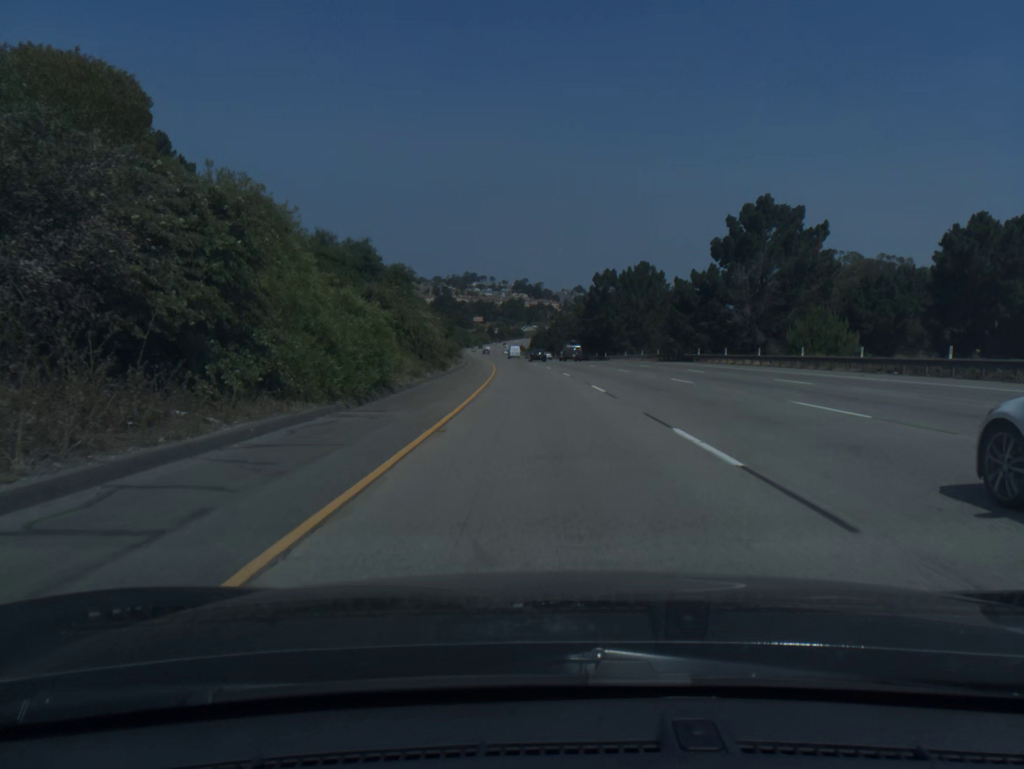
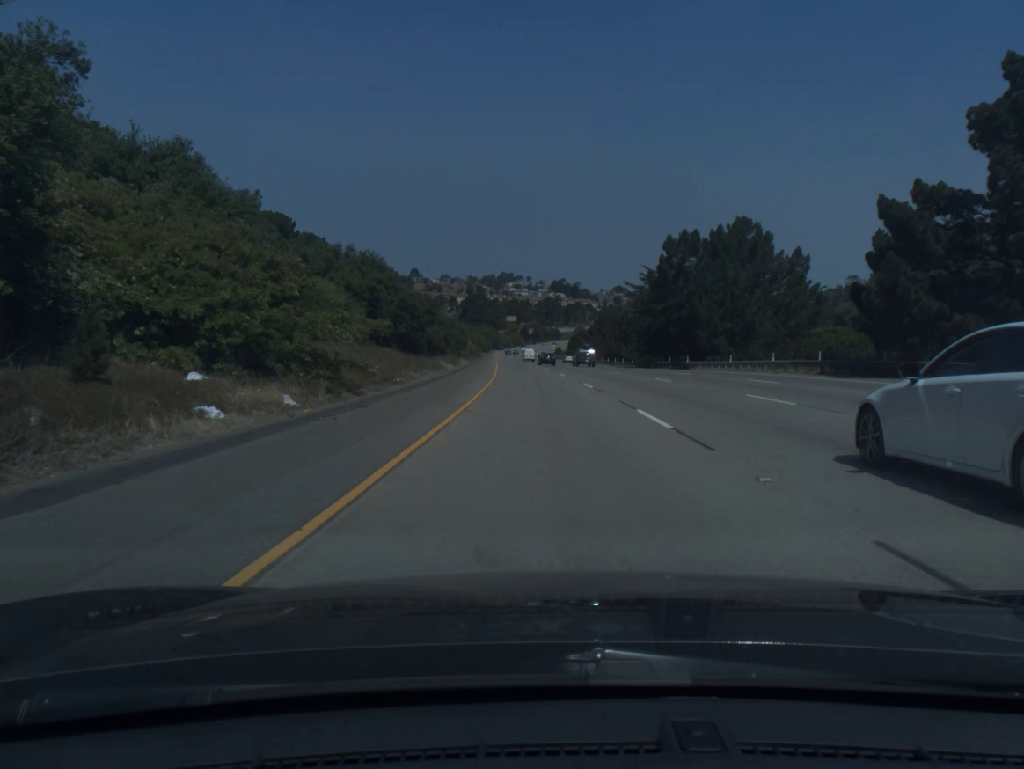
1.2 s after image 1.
(-0.9, +39.5) m; -3°
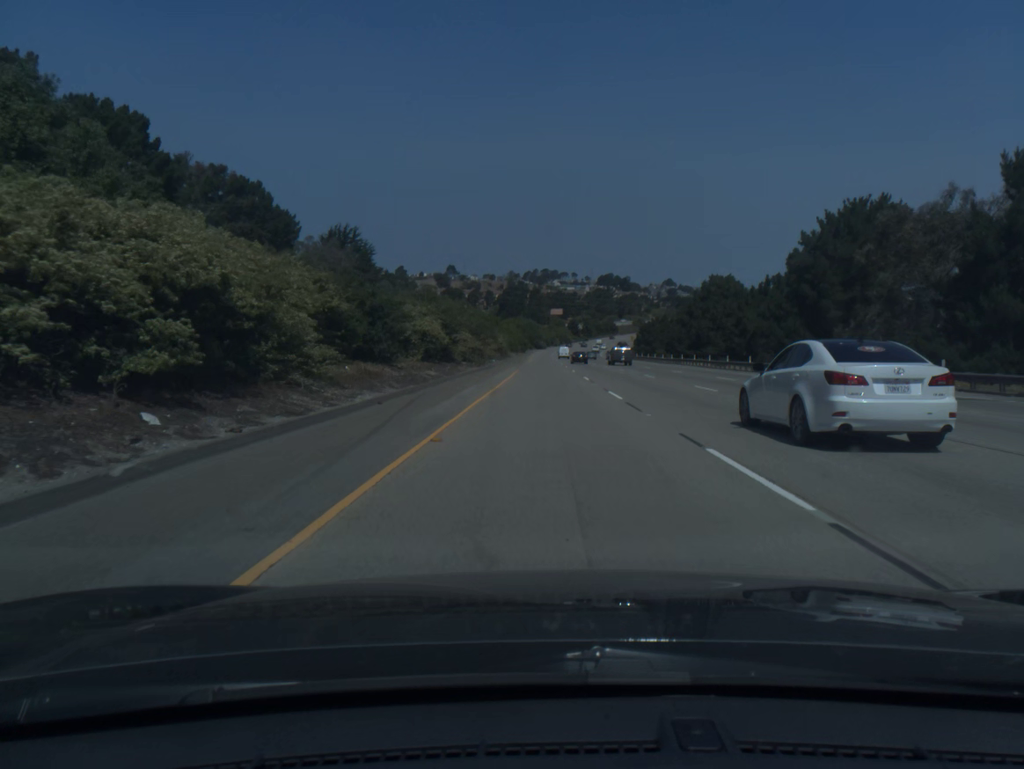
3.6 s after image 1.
(-3.0, +78.9) m; -3°
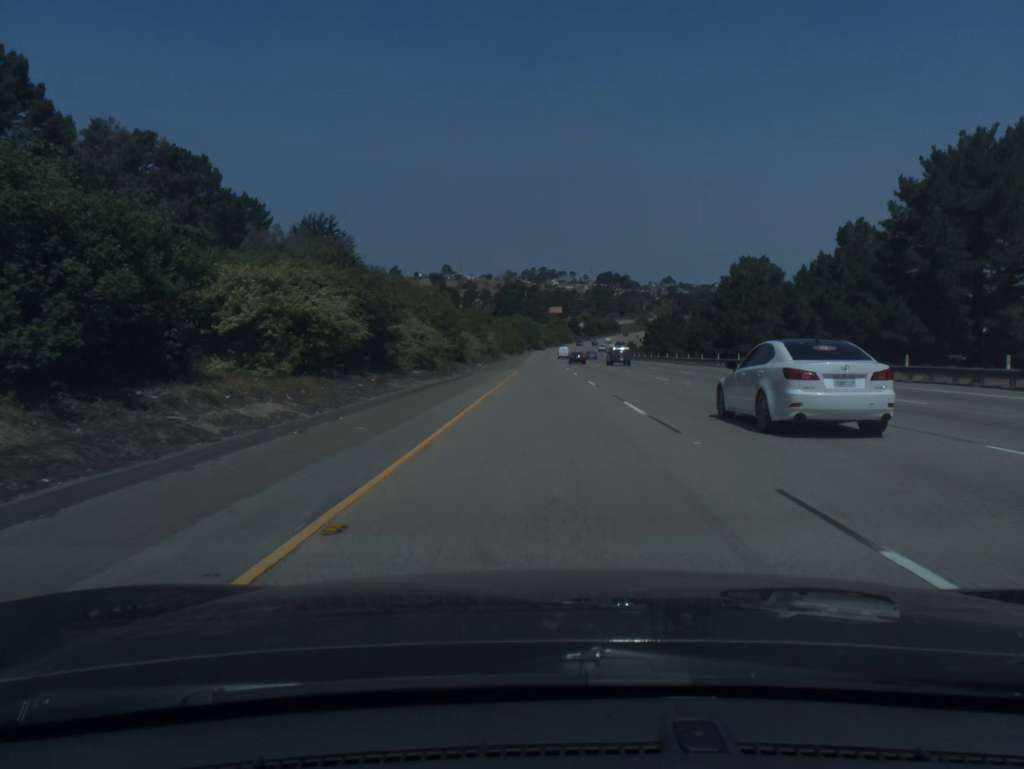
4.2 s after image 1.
(0.0, +19.7) m; 0°
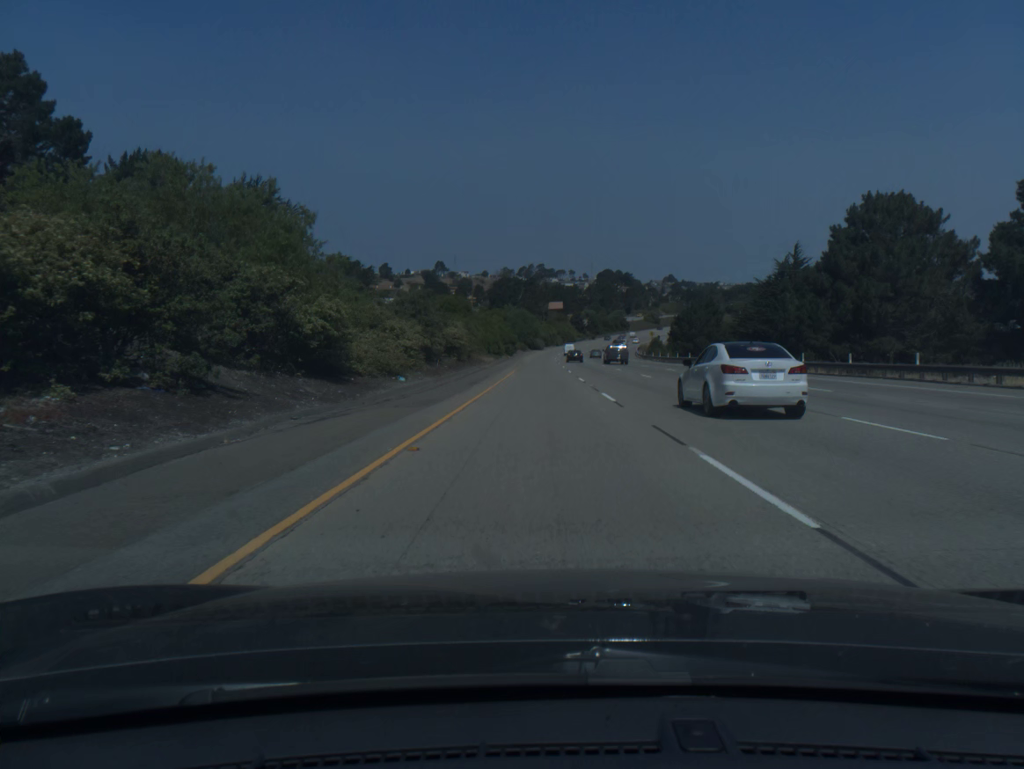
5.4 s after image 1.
(+0.1, +39.4) m; 0°
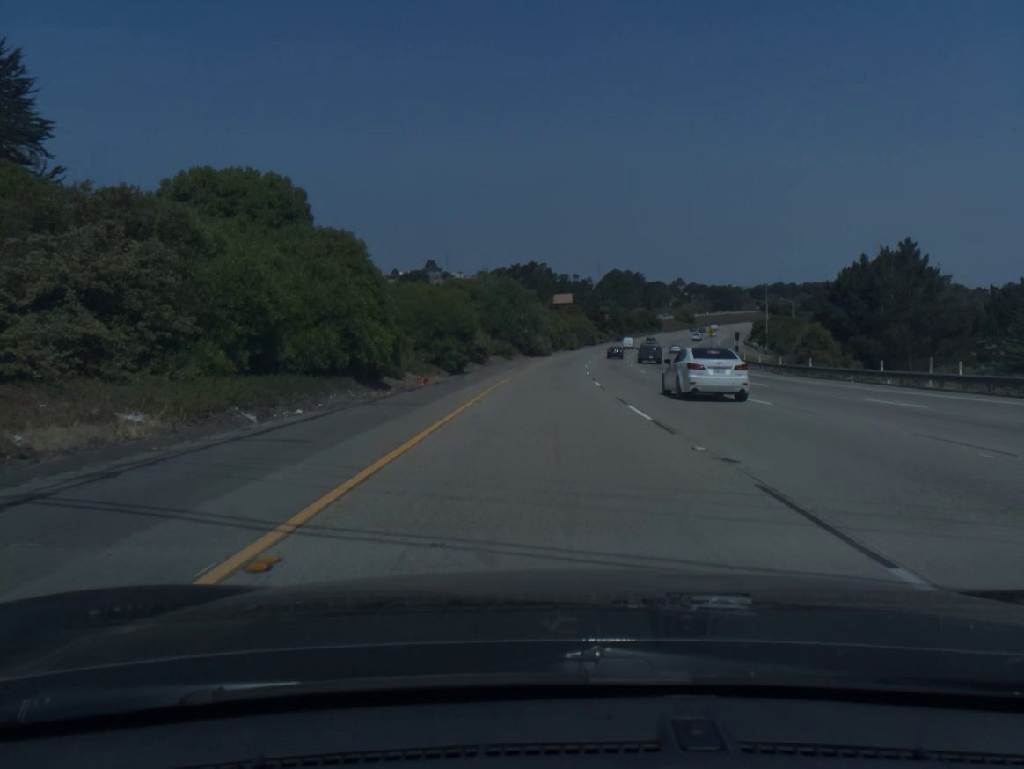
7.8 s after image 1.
(-0.3, +78.6) m; 0°
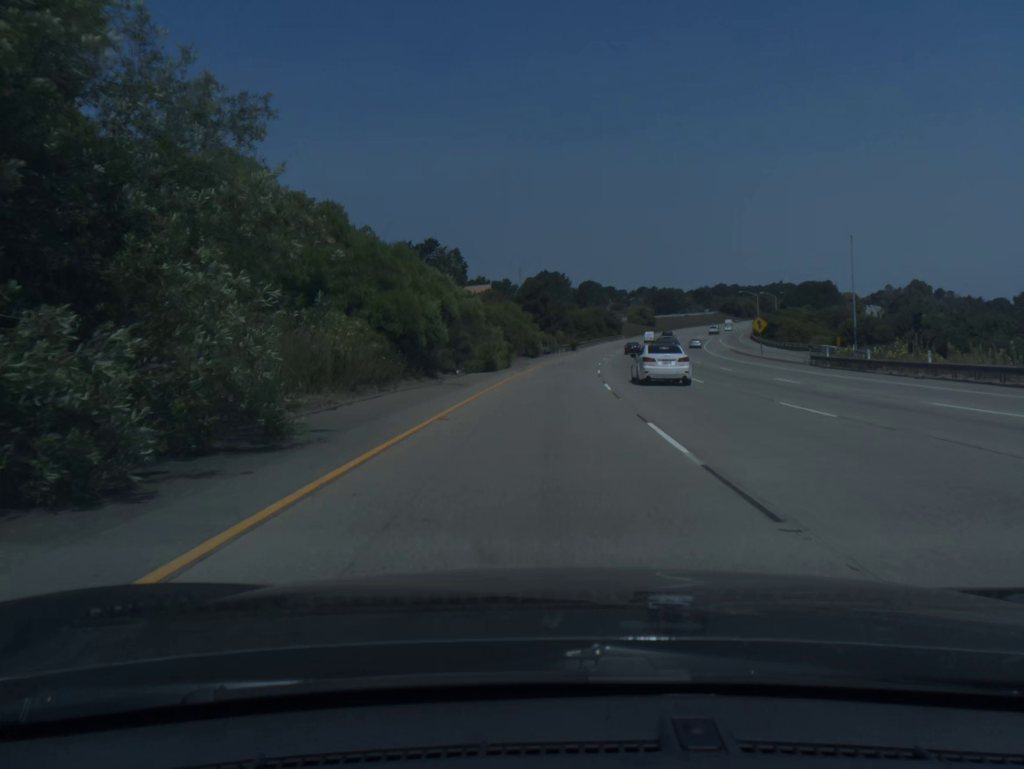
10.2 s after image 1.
(+2.9, +78.1) m; +5°
